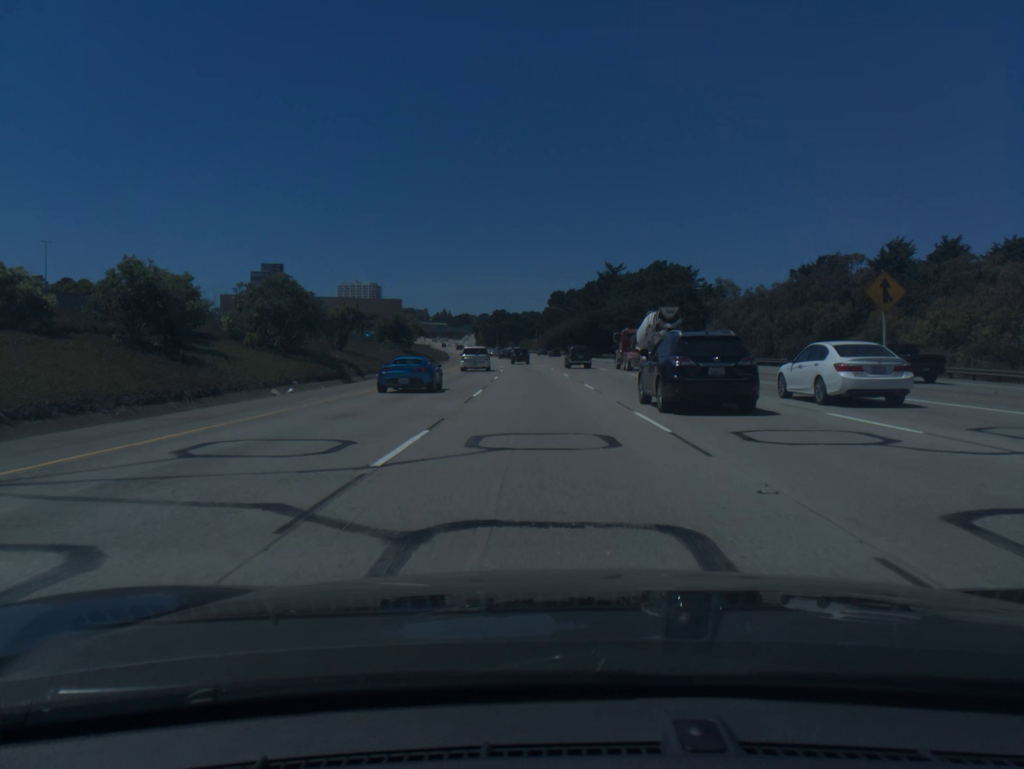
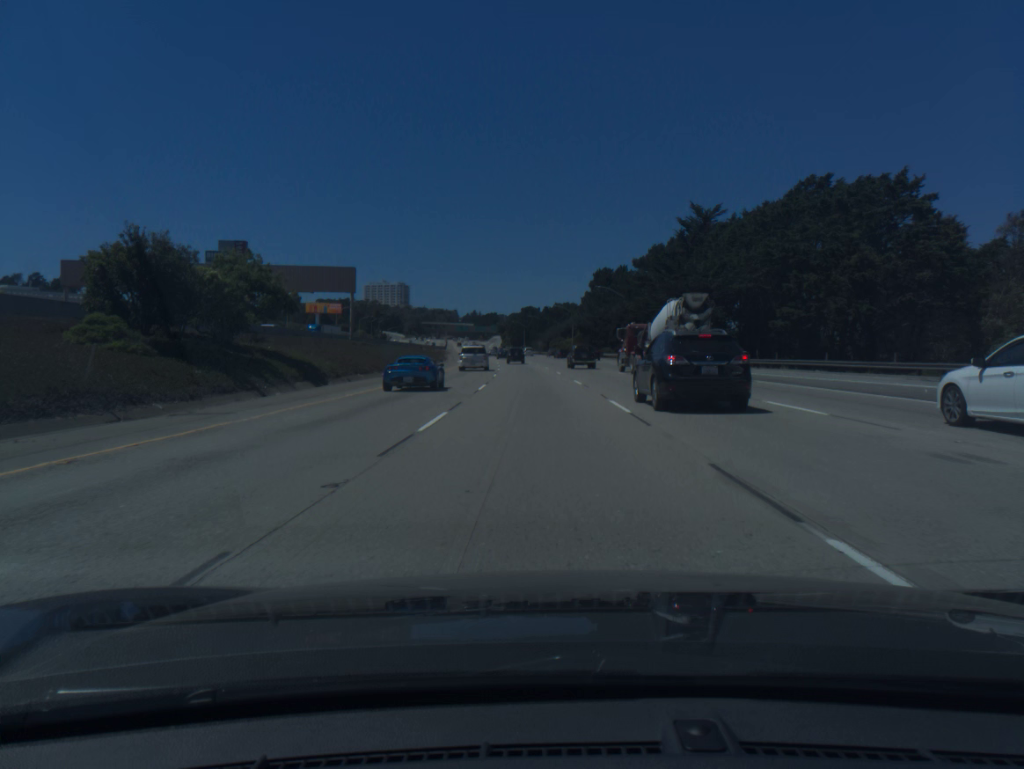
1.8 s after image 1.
(-1.0, +54.7) m; -2°
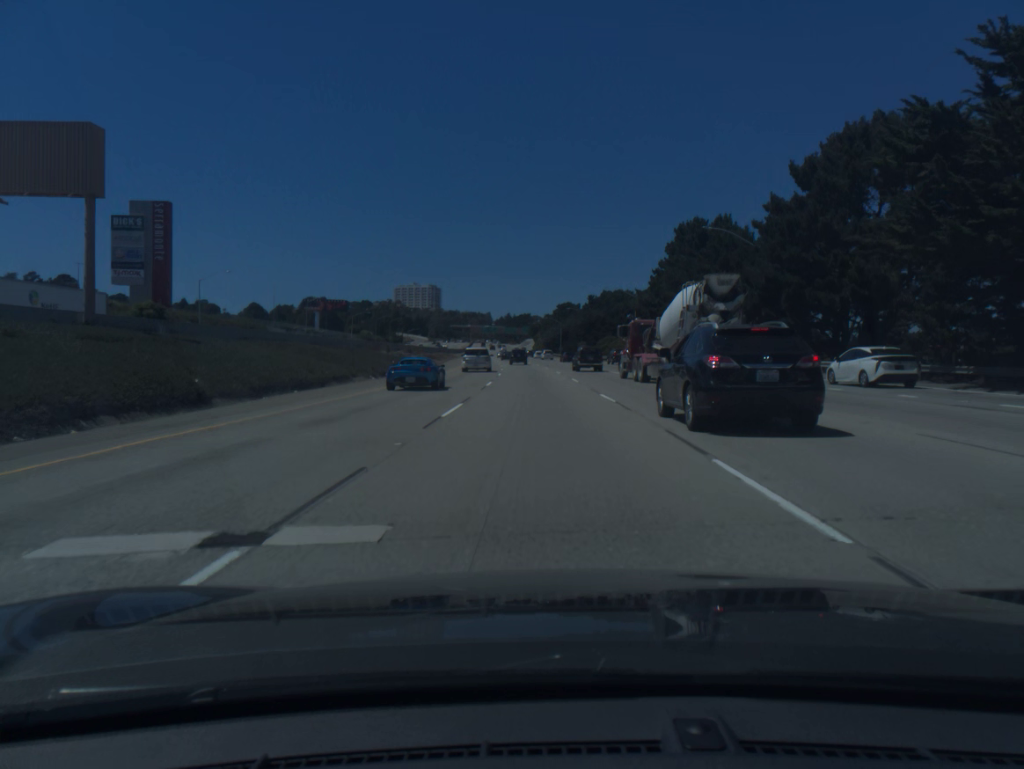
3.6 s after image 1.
(-1.4, +54.6) m; -3°
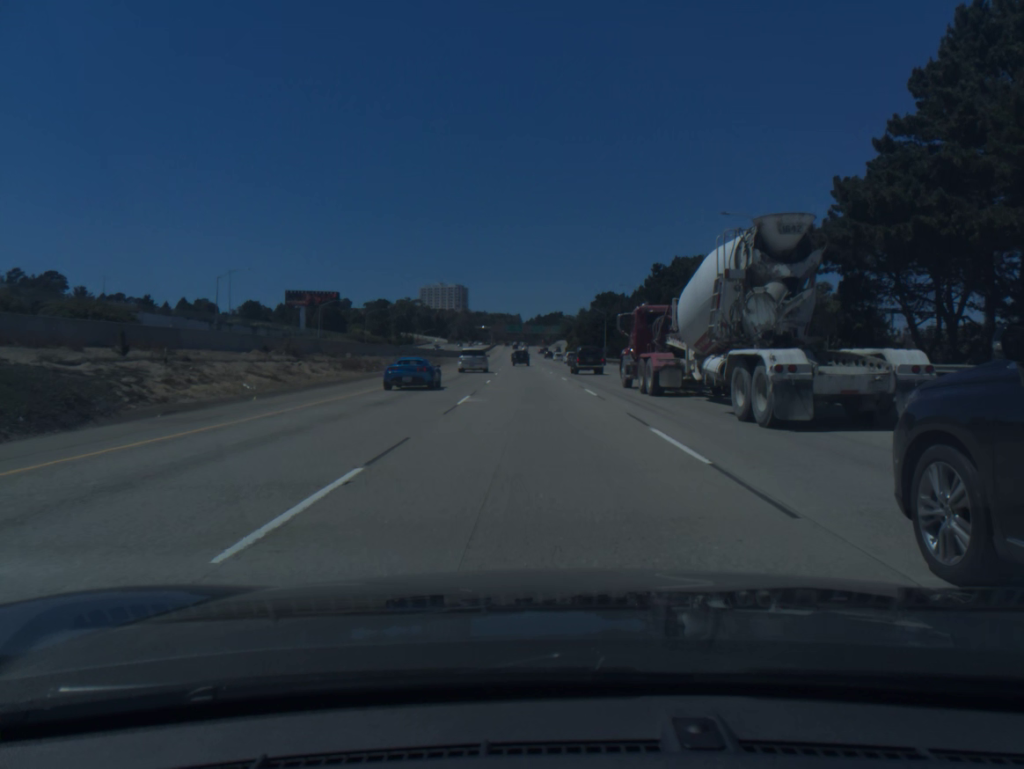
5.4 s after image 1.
(-1.1, +54.6) m; -2°
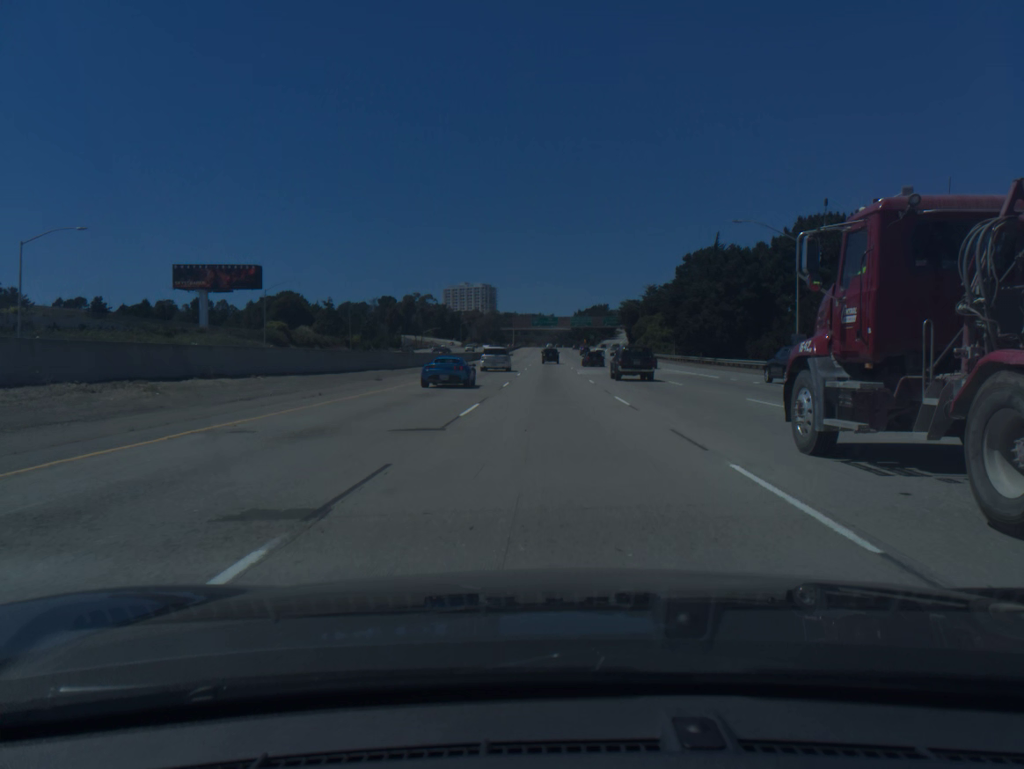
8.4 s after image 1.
(-2.9, +91.3) m; -3°
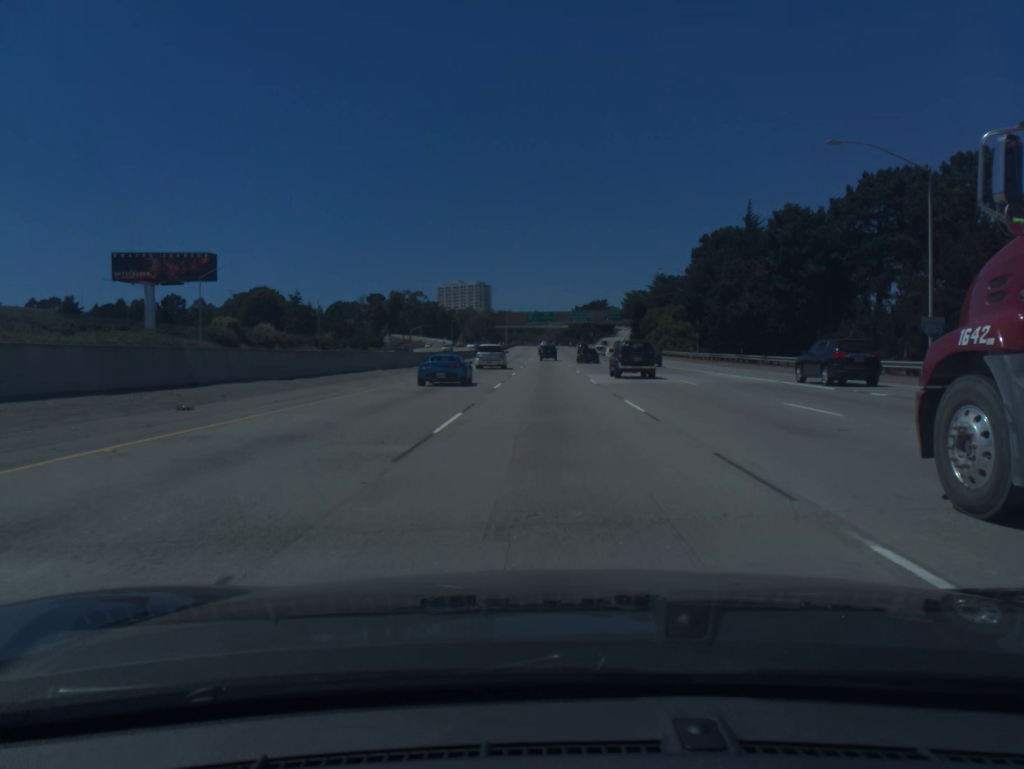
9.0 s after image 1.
(0.0, +18.3) m; 0°
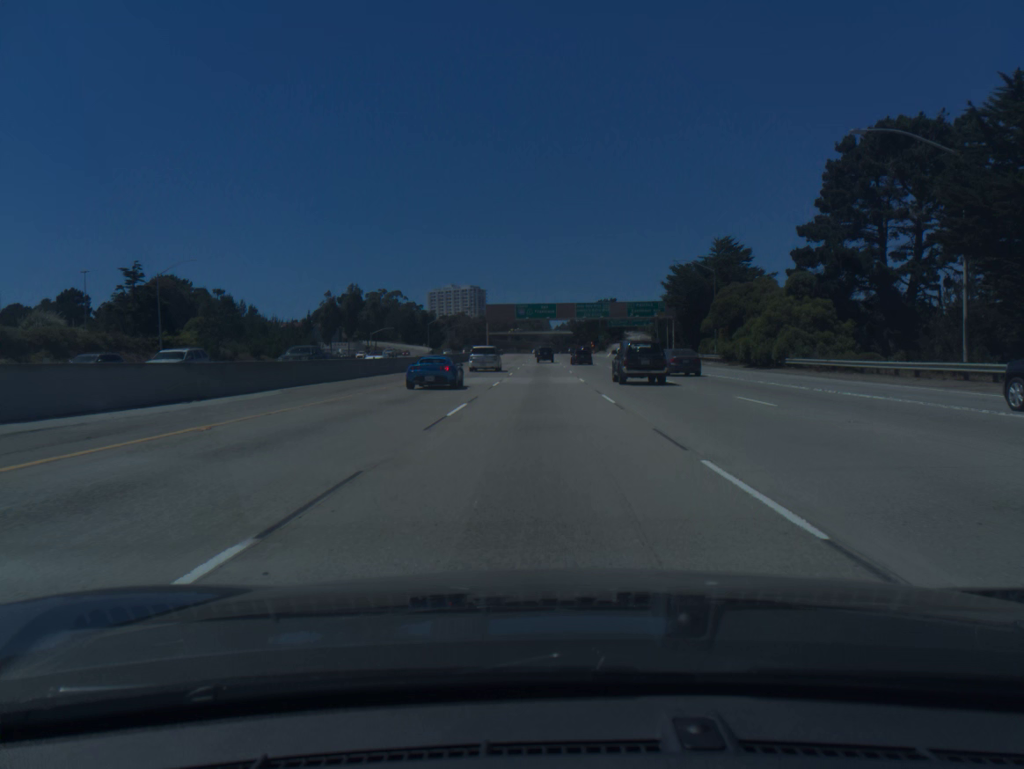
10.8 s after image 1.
(+0.2, +54.8) m; 0°
